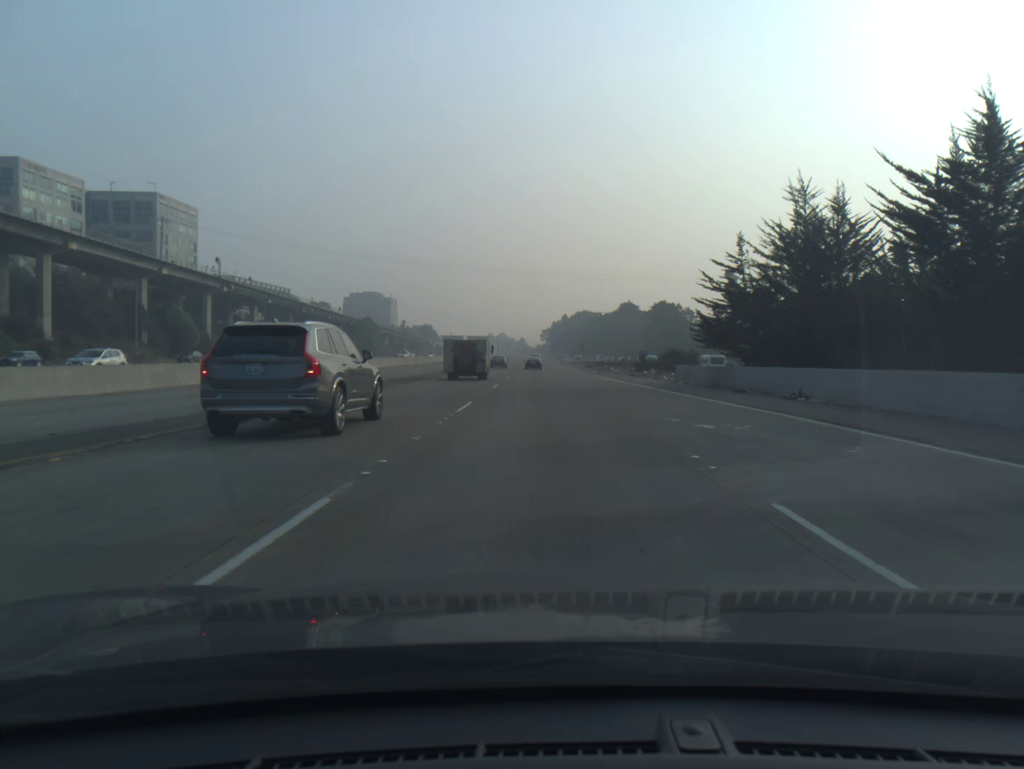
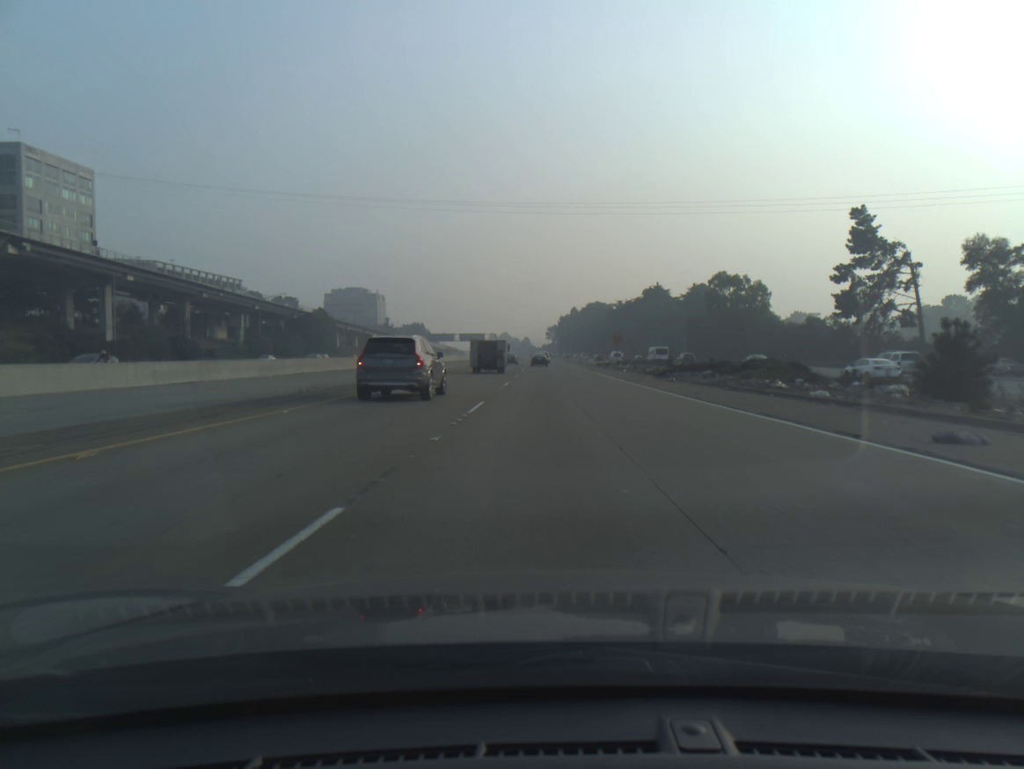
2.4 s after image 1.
(-0.4, +58.9) m; 0°
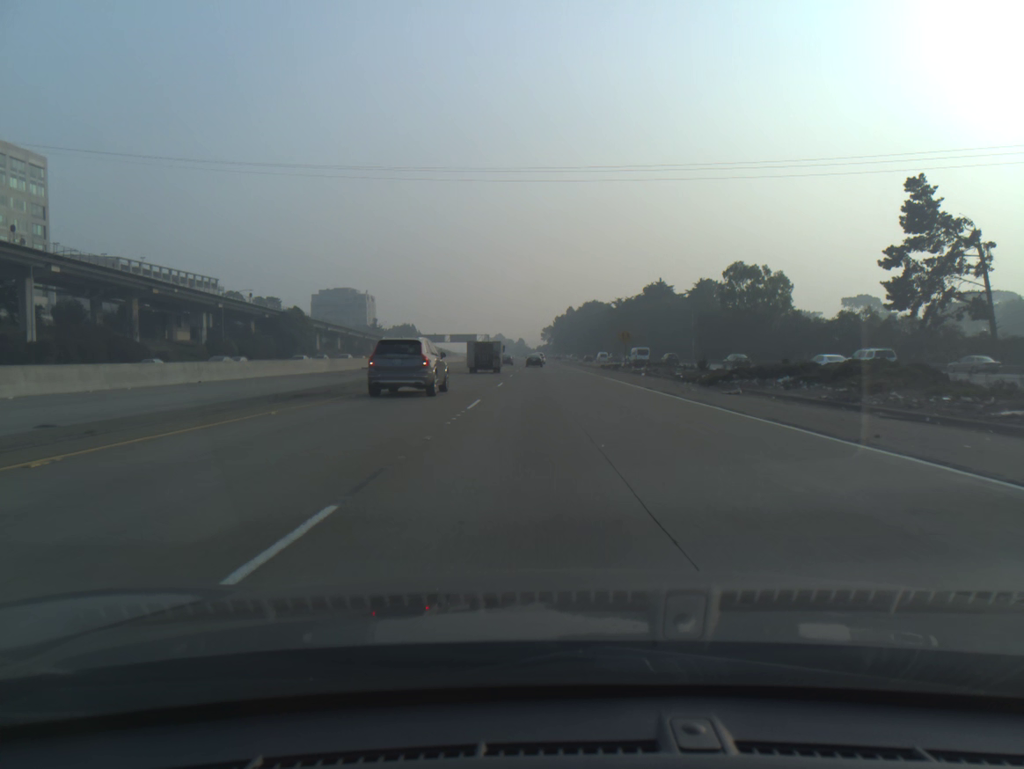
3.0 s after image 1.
(+0.1, +14.8) m; 0°
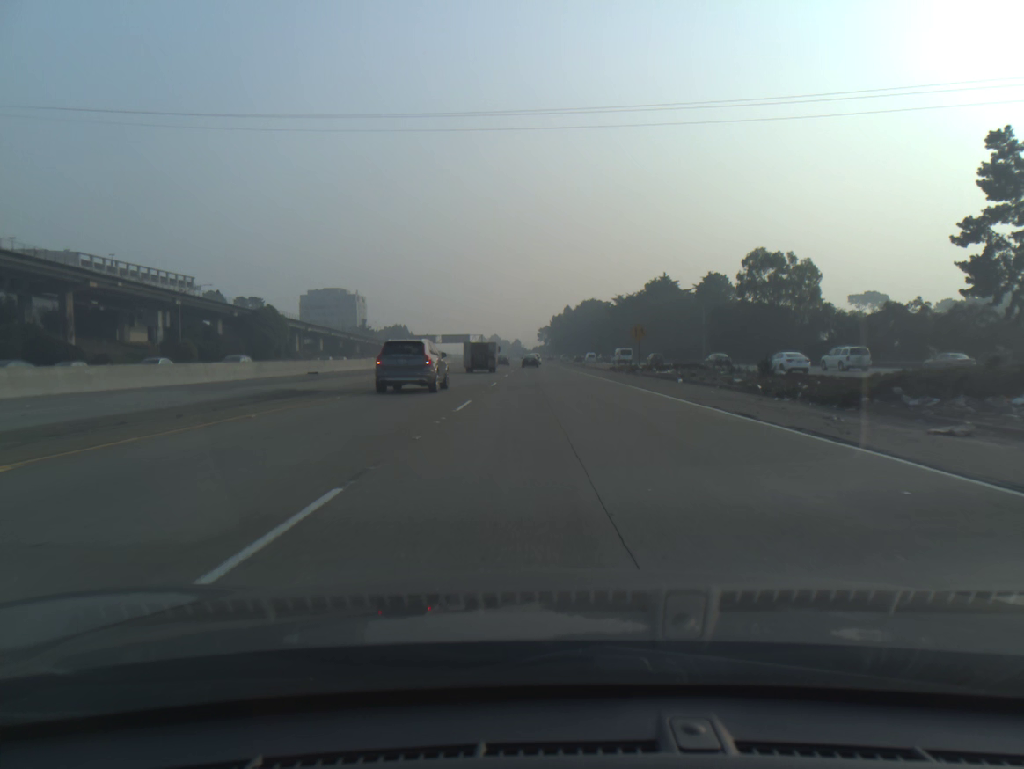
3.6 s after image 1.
(0.0, +14.9) m; 0°
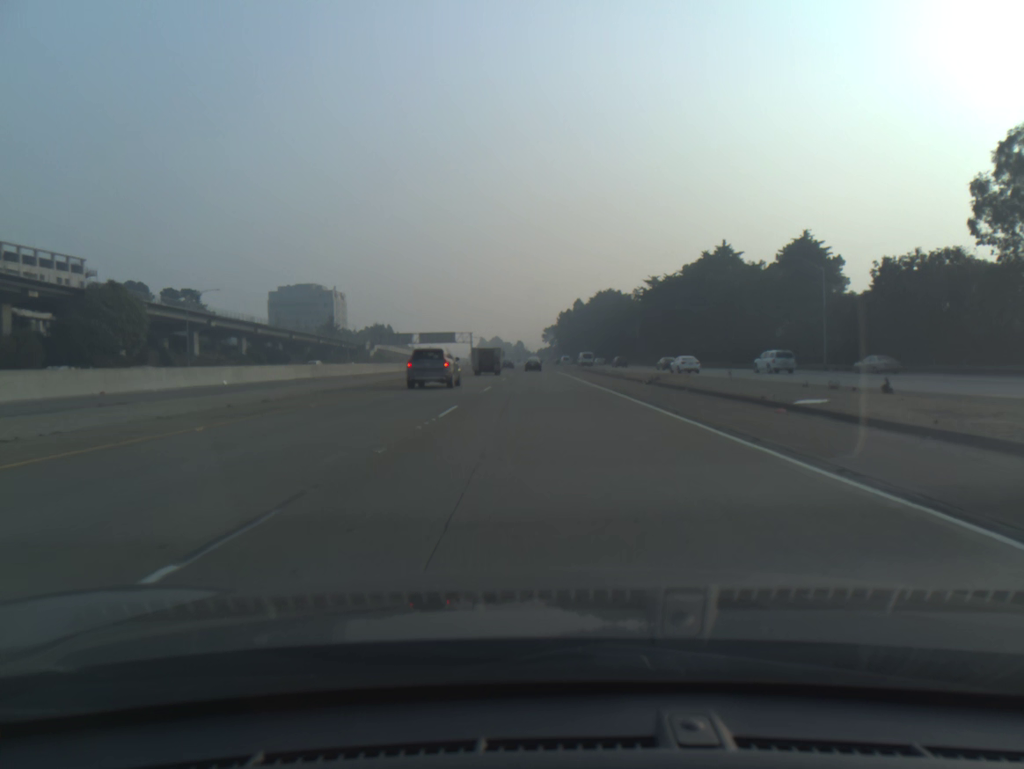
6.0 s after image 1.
(-0.2, +60.1) m; 0°
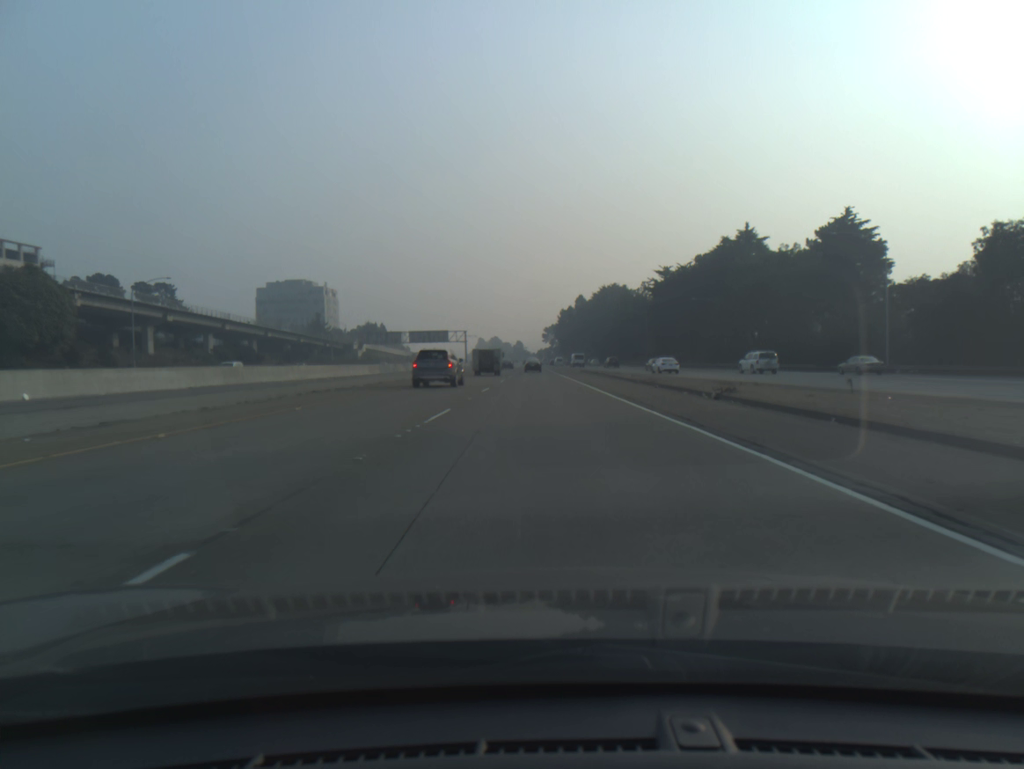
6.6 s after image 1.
(0.0, +15.4) m; 0°
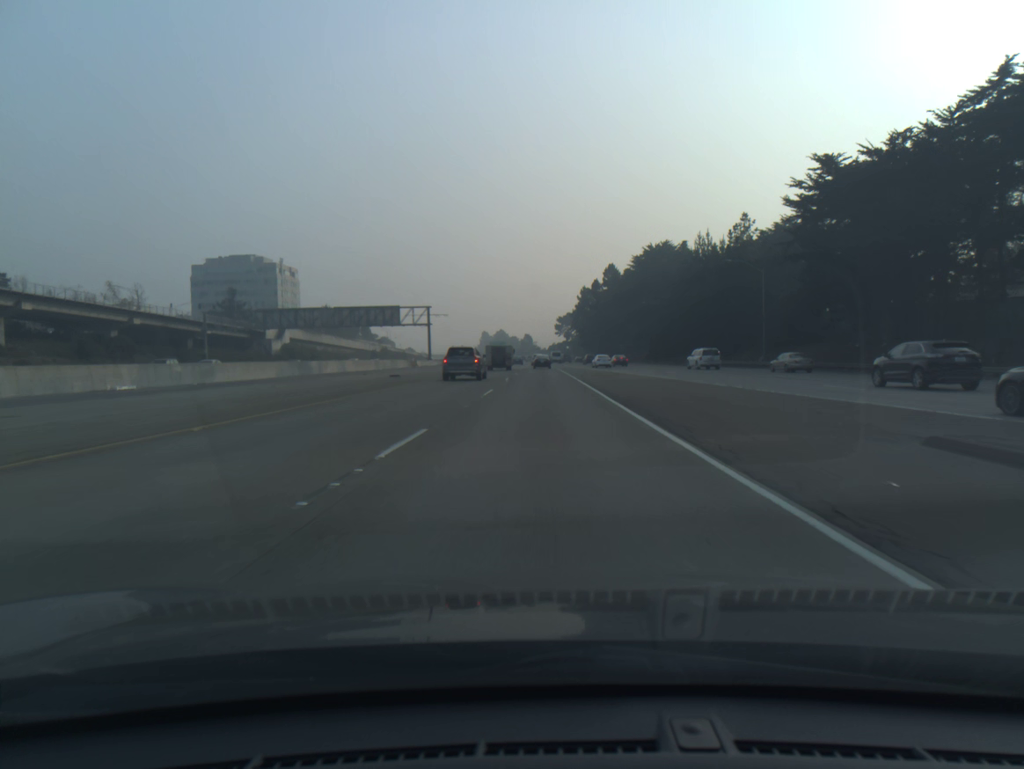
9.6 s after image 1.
(-0.5, +79.1) m; -1°
